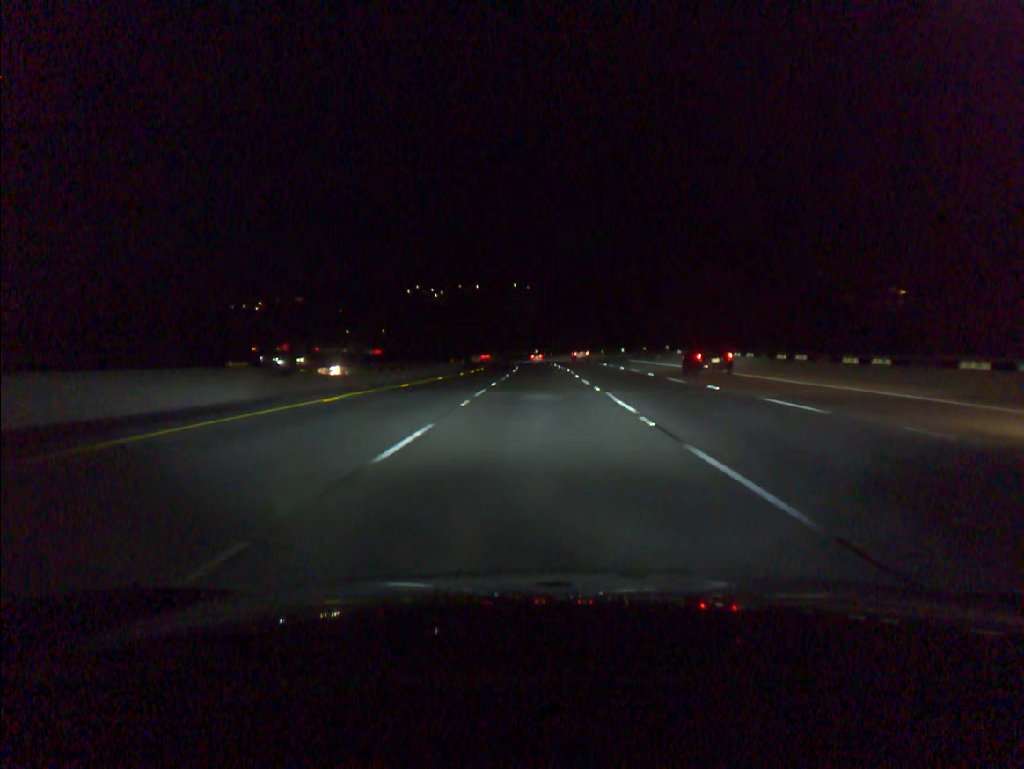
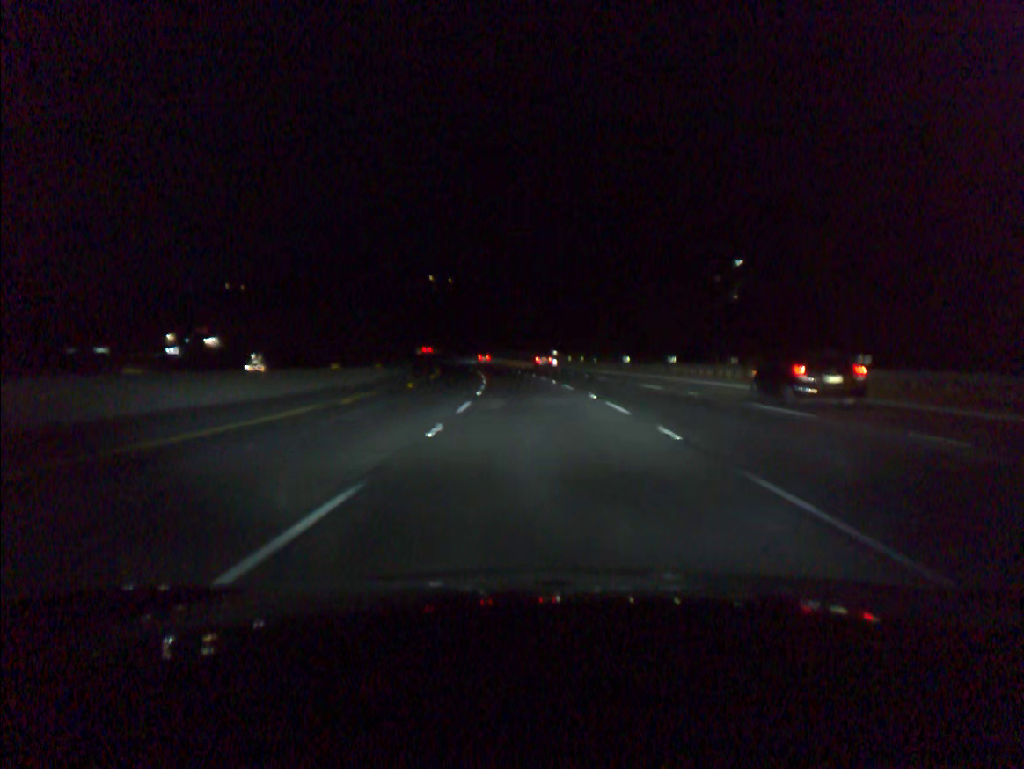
(-0.5, +74.6) m; -1°
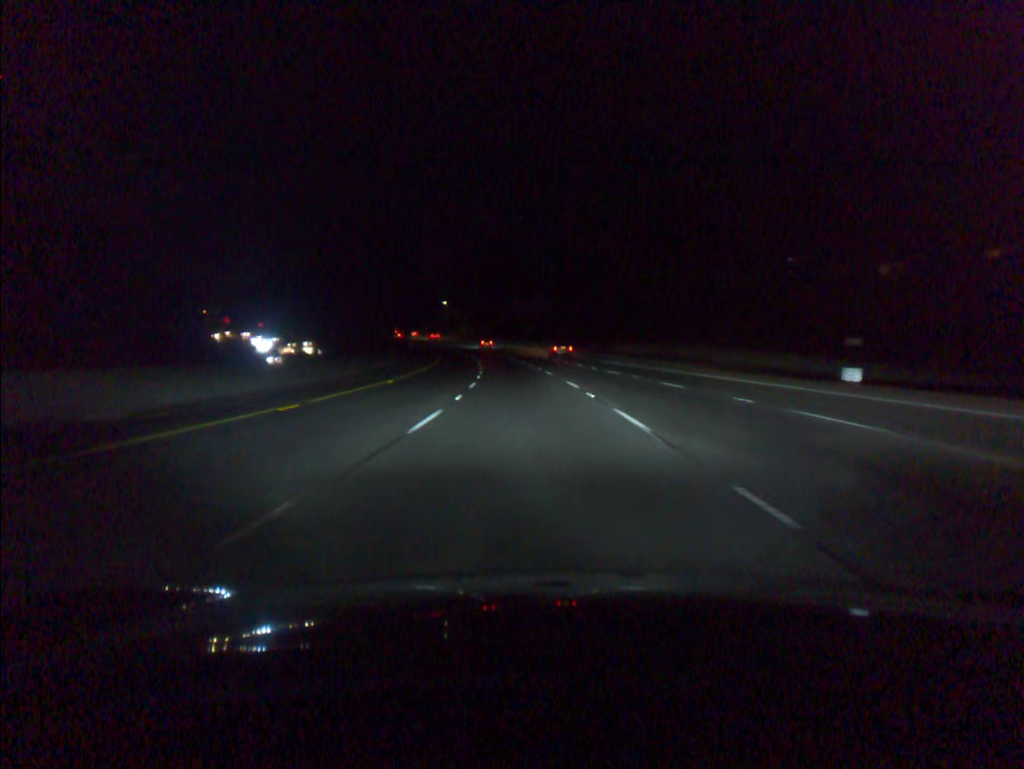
(-6.2, +92.8) m; -9°
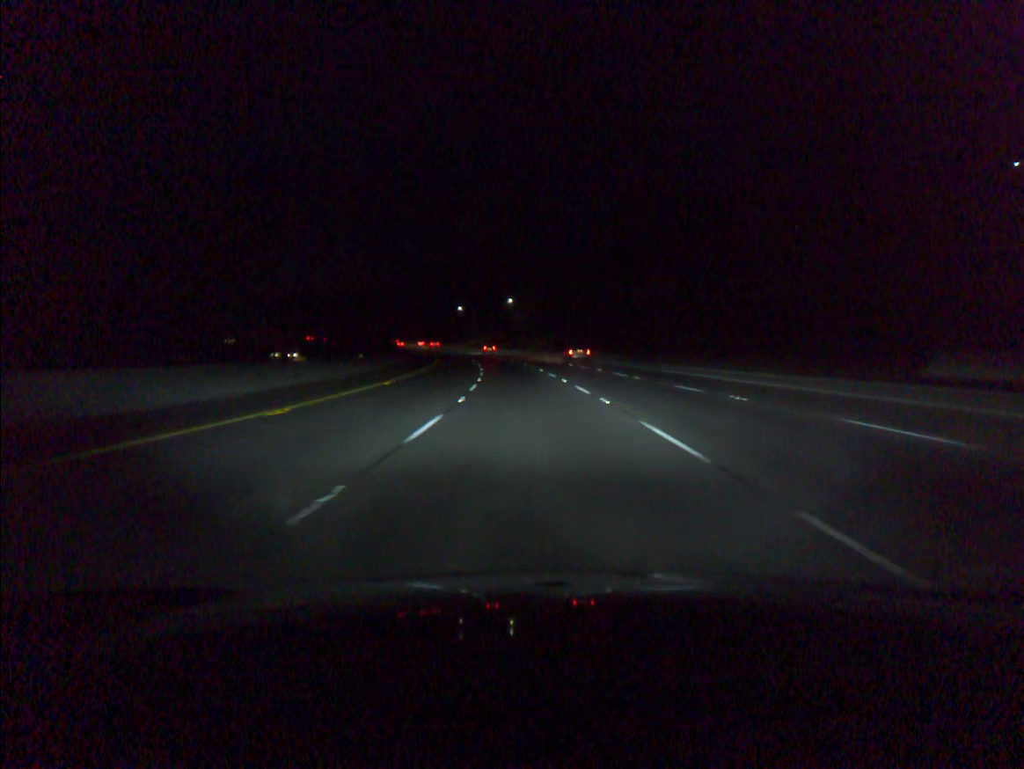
(-4.3, +74.2) m; -7°
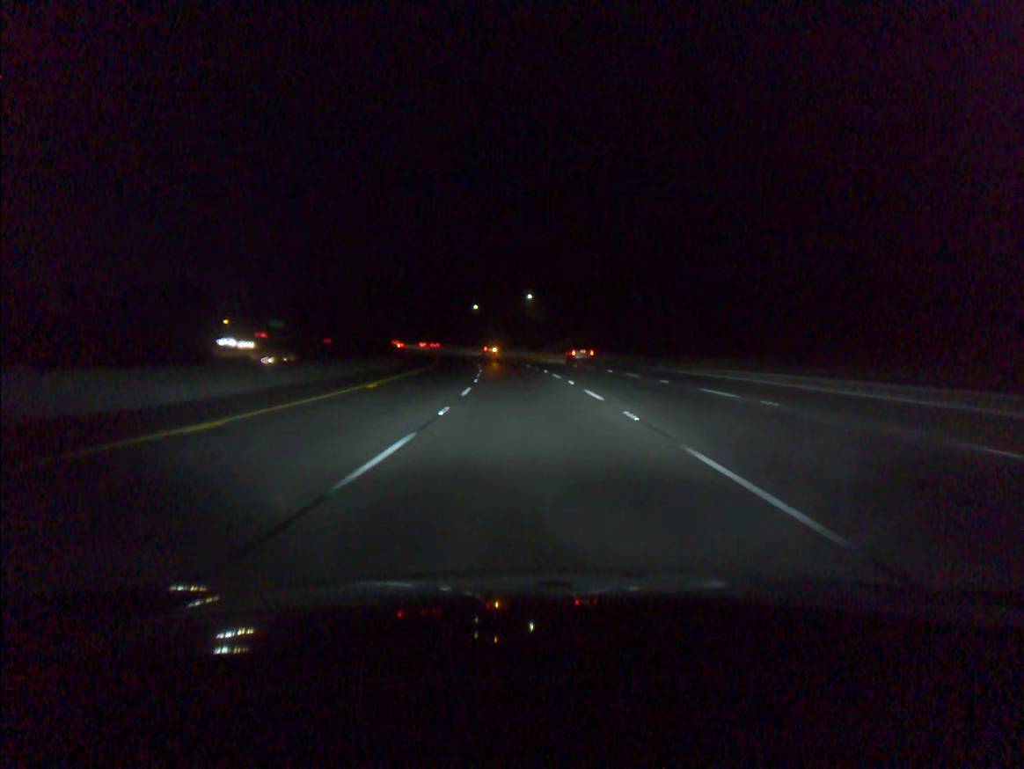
(-0.3, +18.5) m; -2°
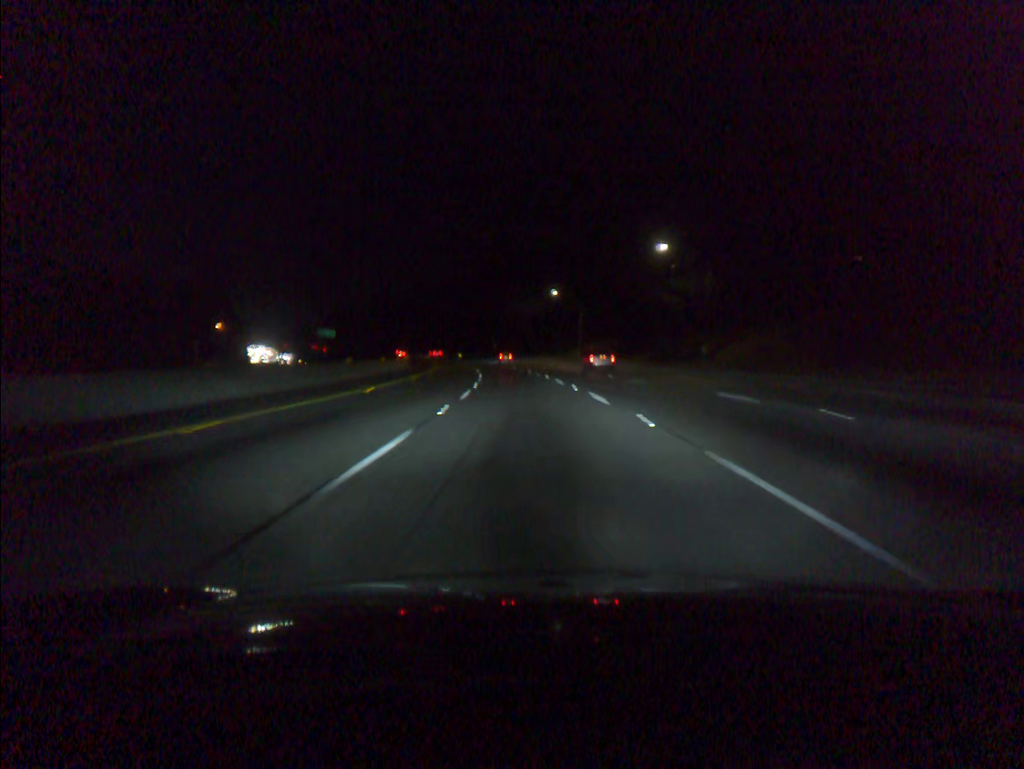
(-4.3, +73.5) m; -7°
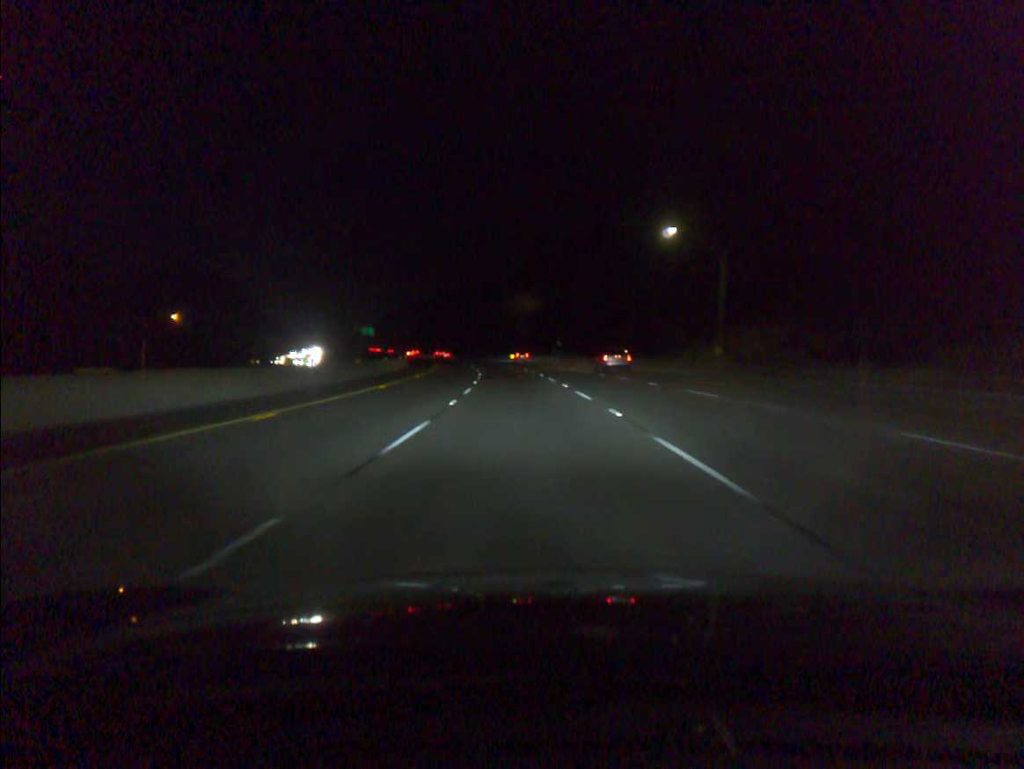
(-2.4, +55.2) m; -5°
